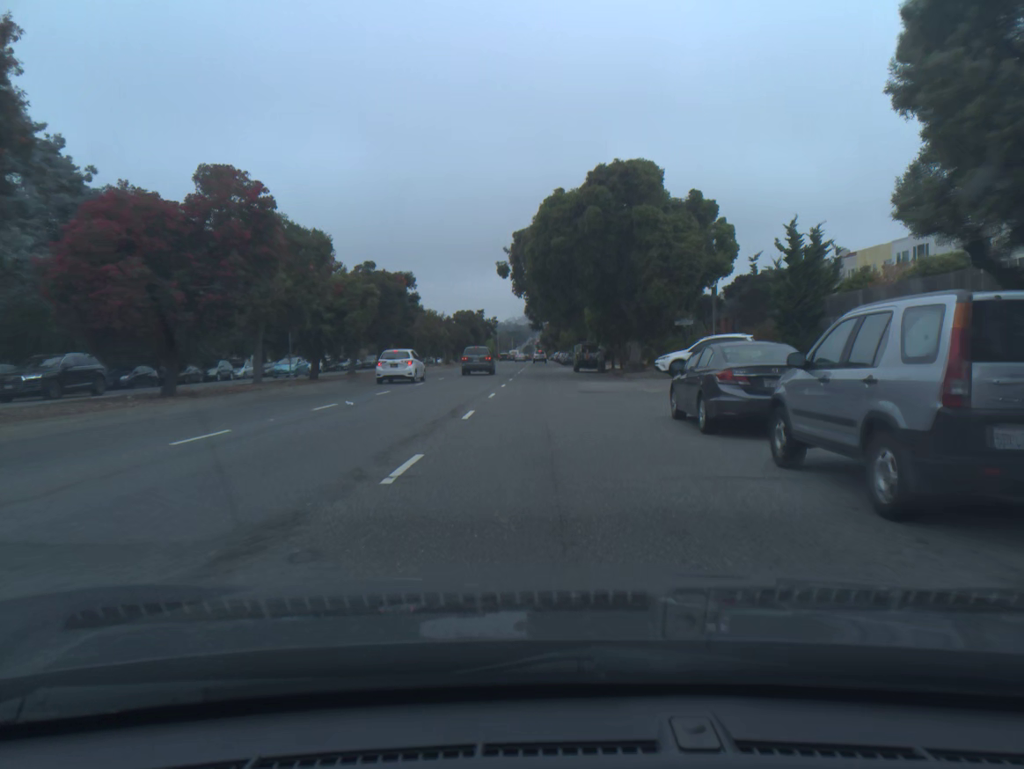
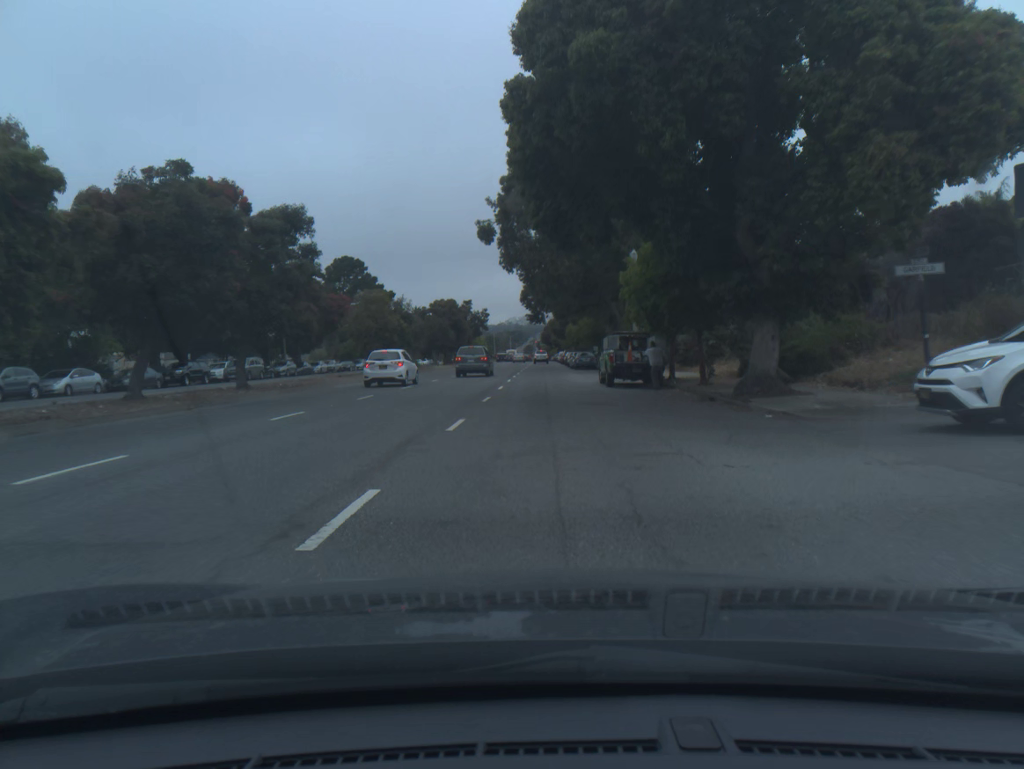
(0.0, +24.7) m; 0°
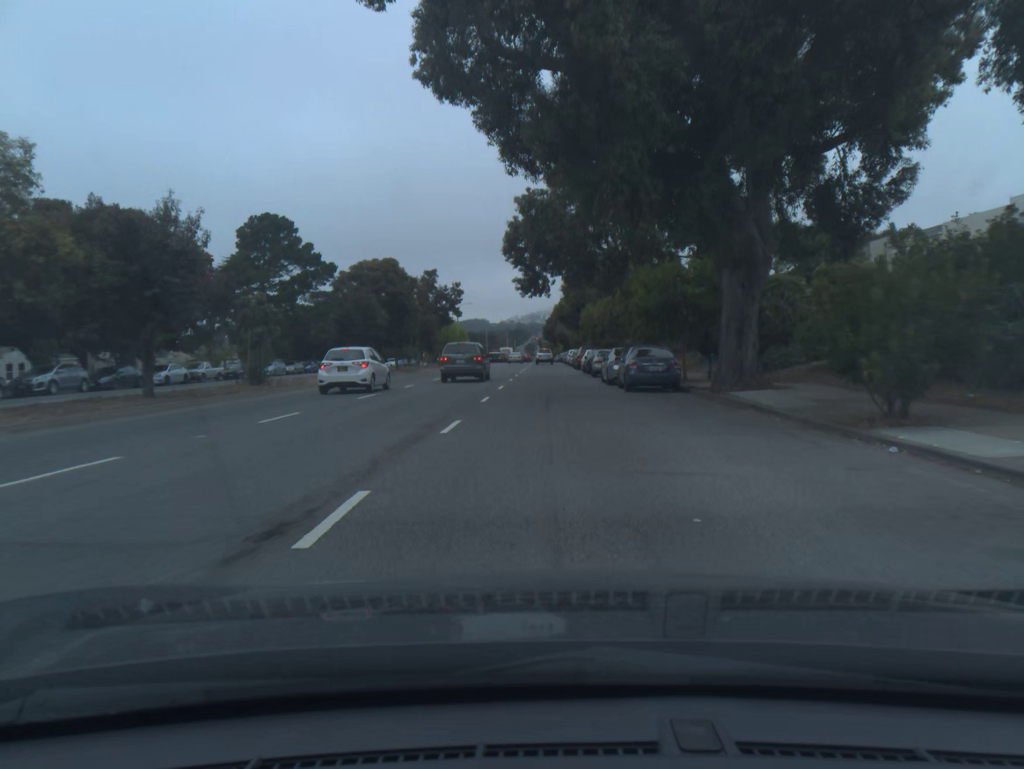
(0.0, +36.7) m; 0°
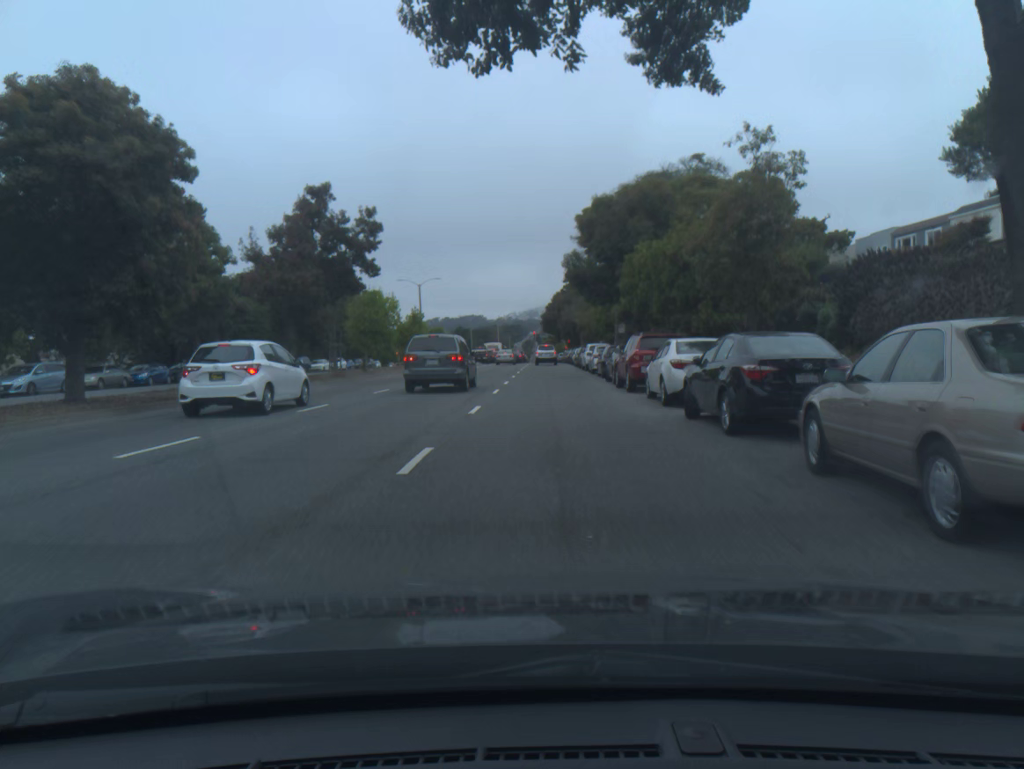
(0.0, +34.3) m; 0°
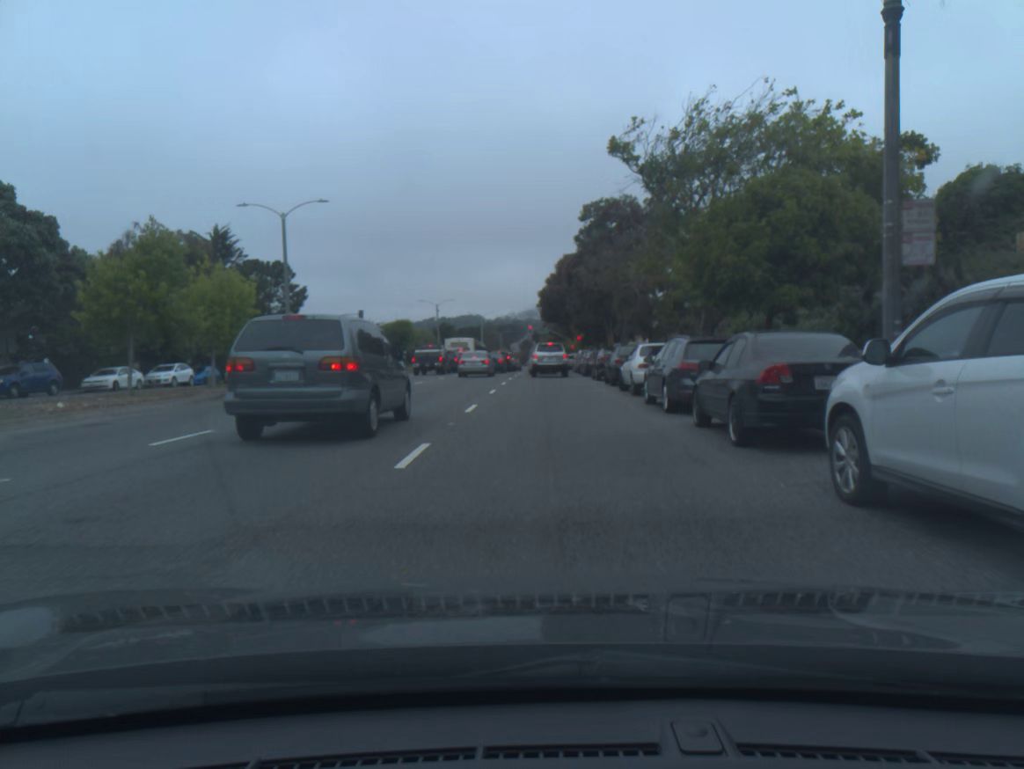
(+0.1, +43.3) m; 0°
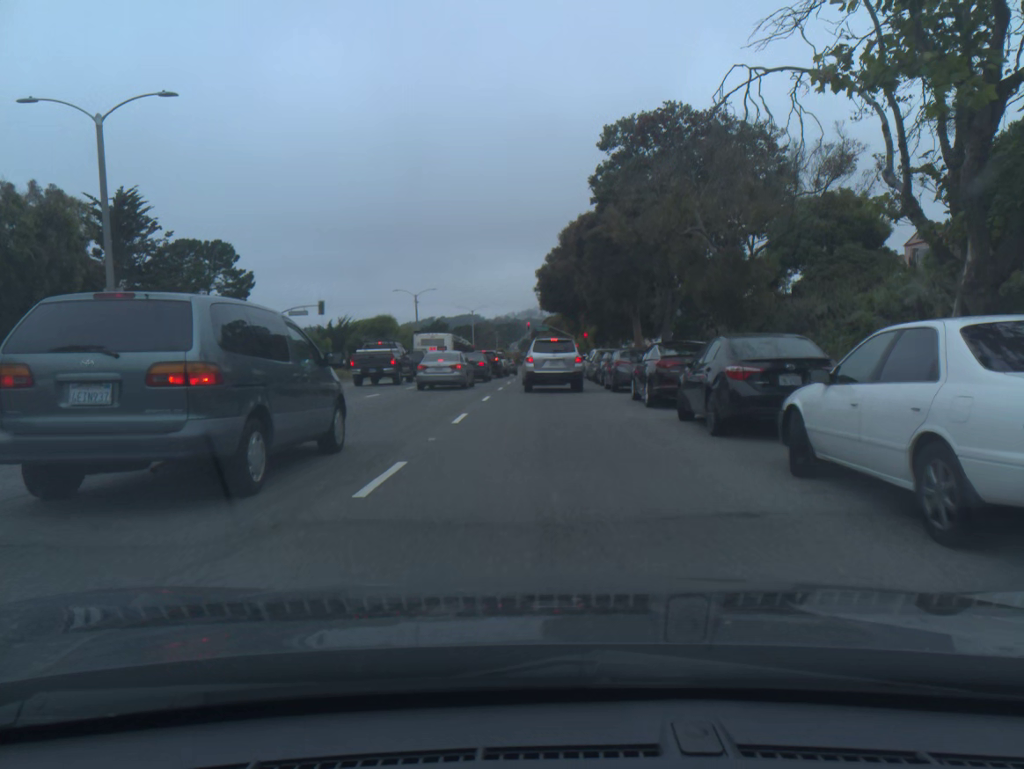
(0.0, +16.9) m; 0°
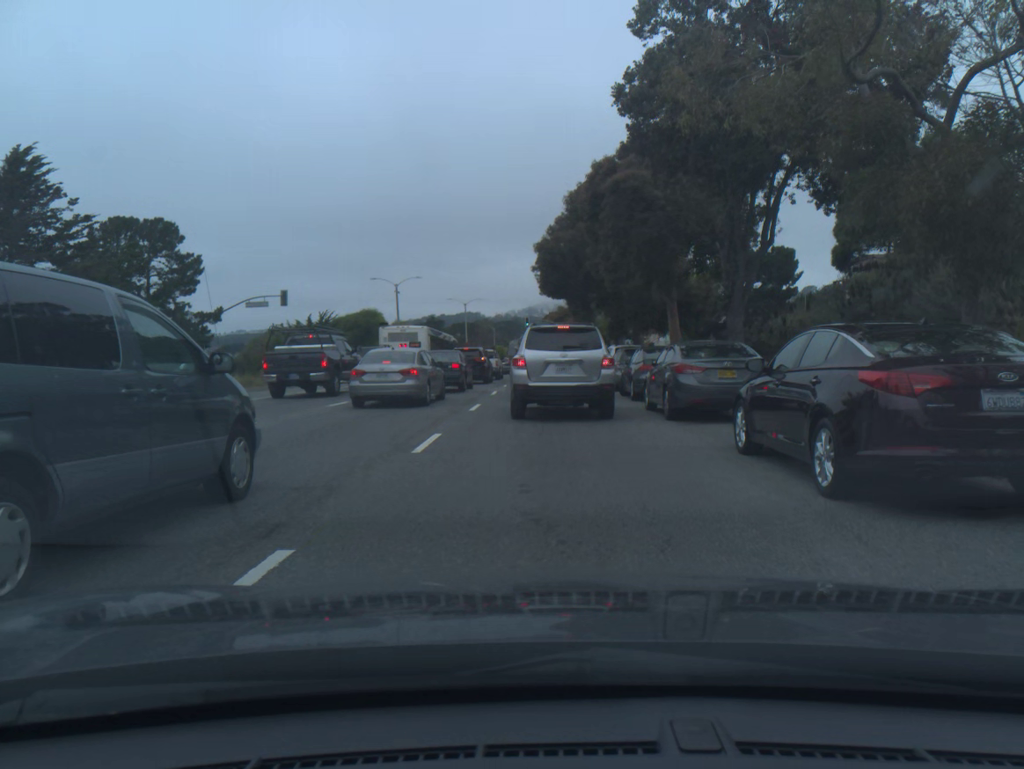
(0.0, +11.2) m; 0°
